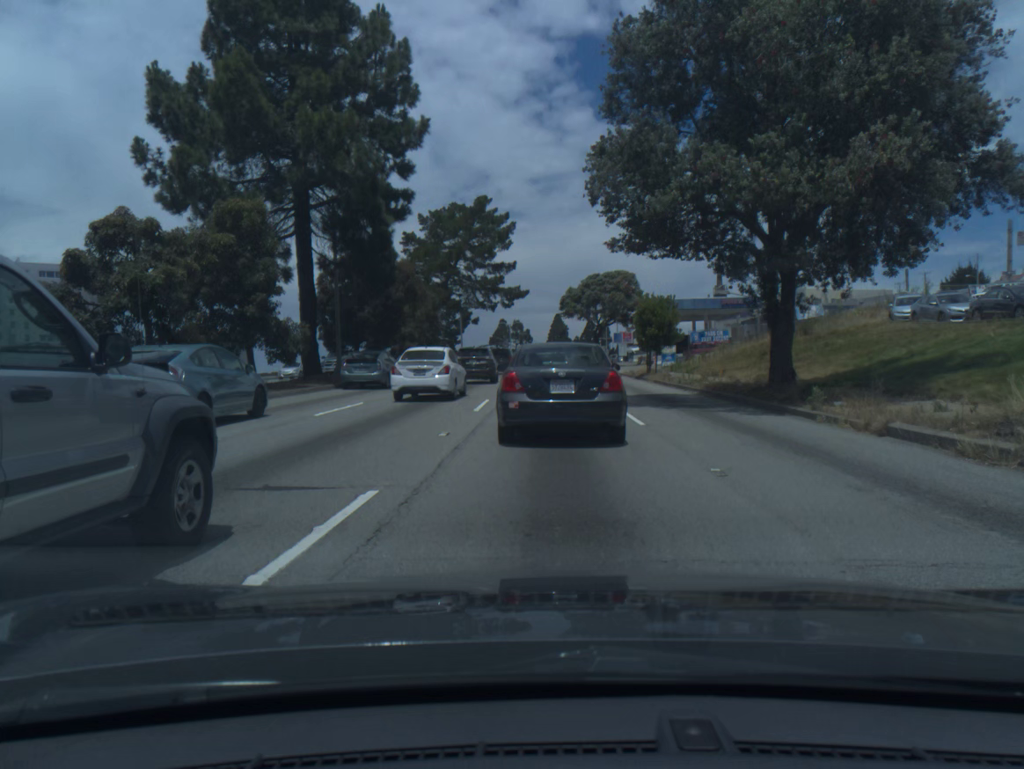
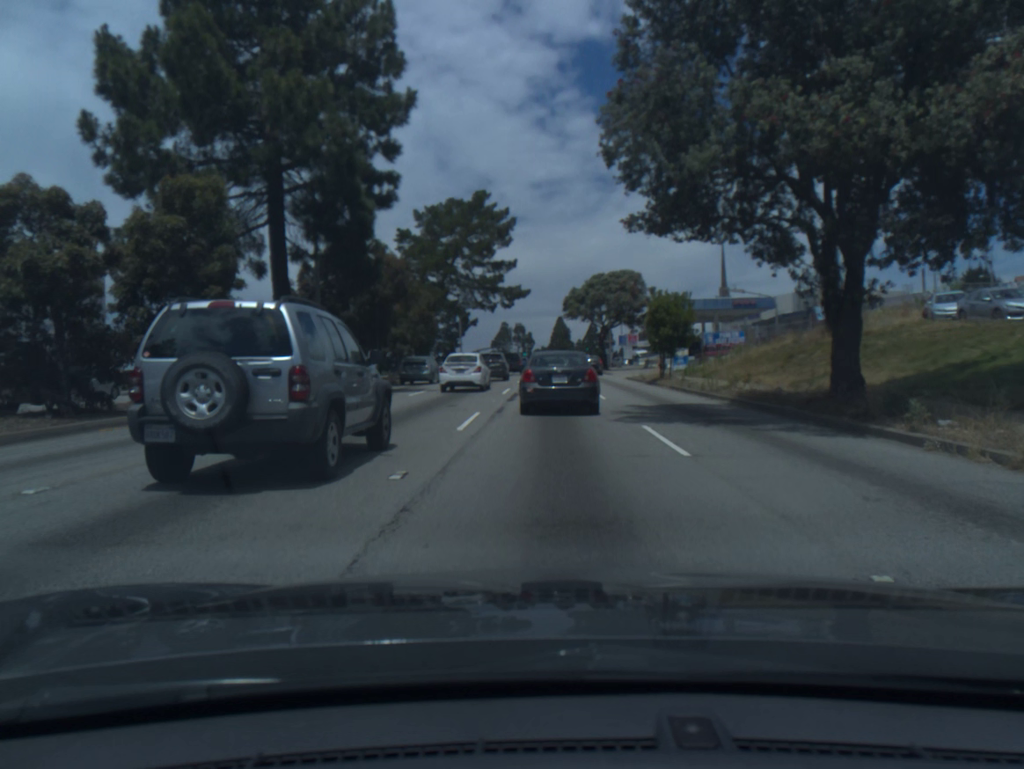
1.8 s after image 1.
(0.0, +3.8) m; +1°
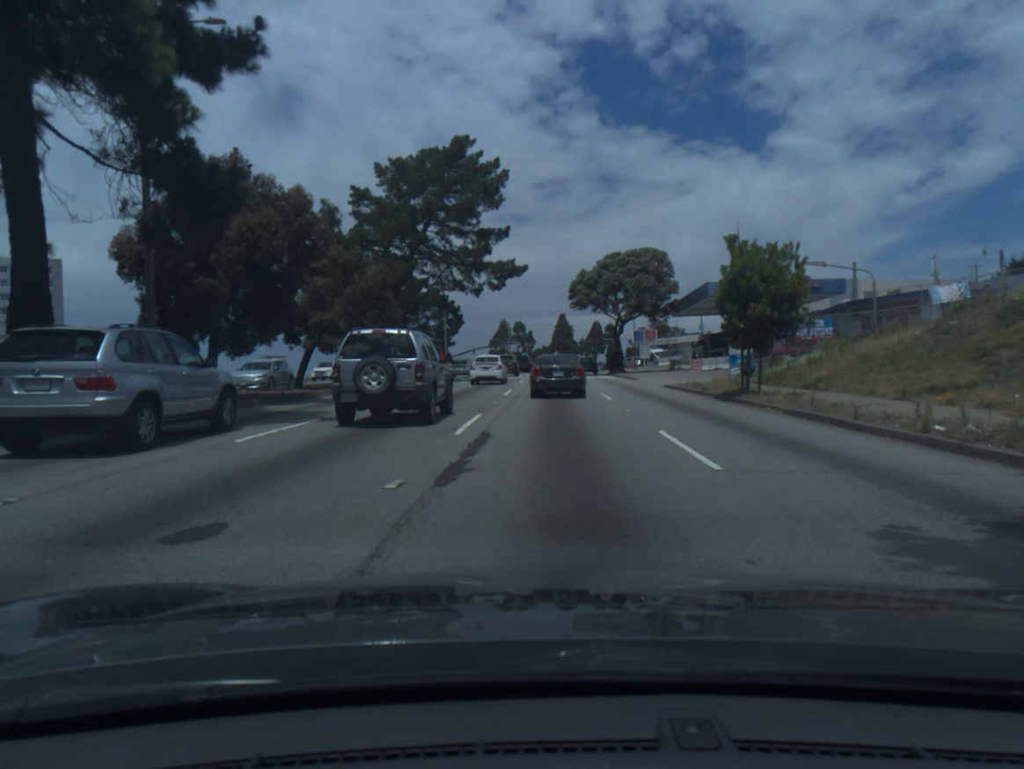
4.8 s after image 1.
(0.0, +15.1) m; 0°
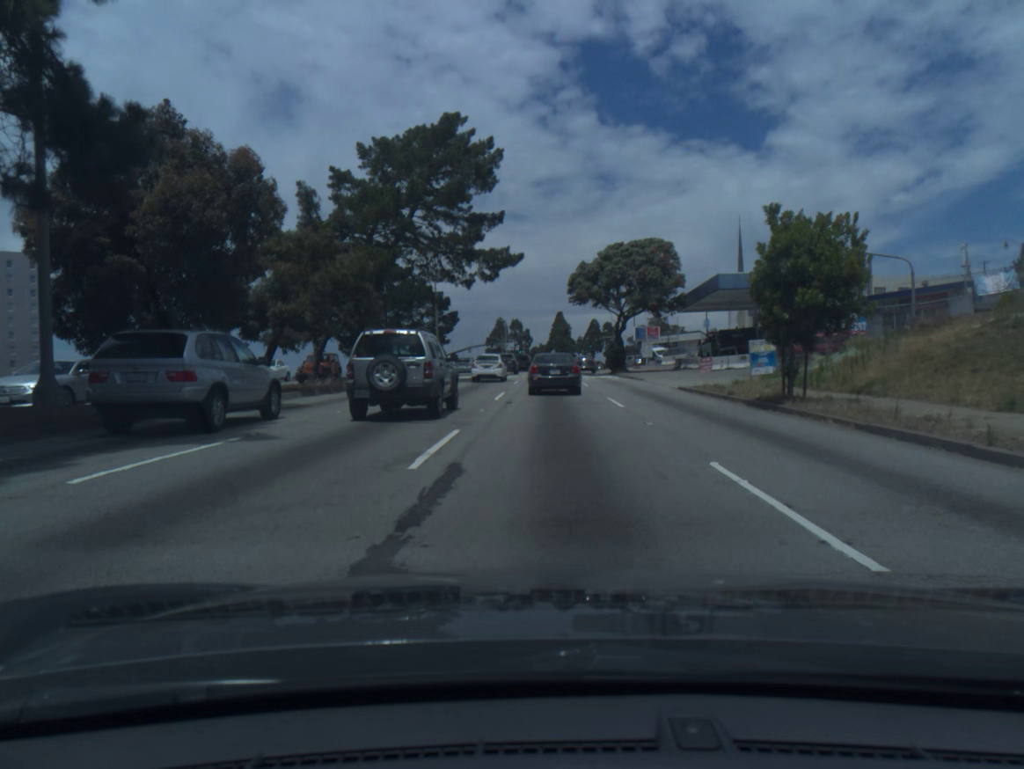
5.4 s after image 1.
(0.0, +4.1) m; 0°
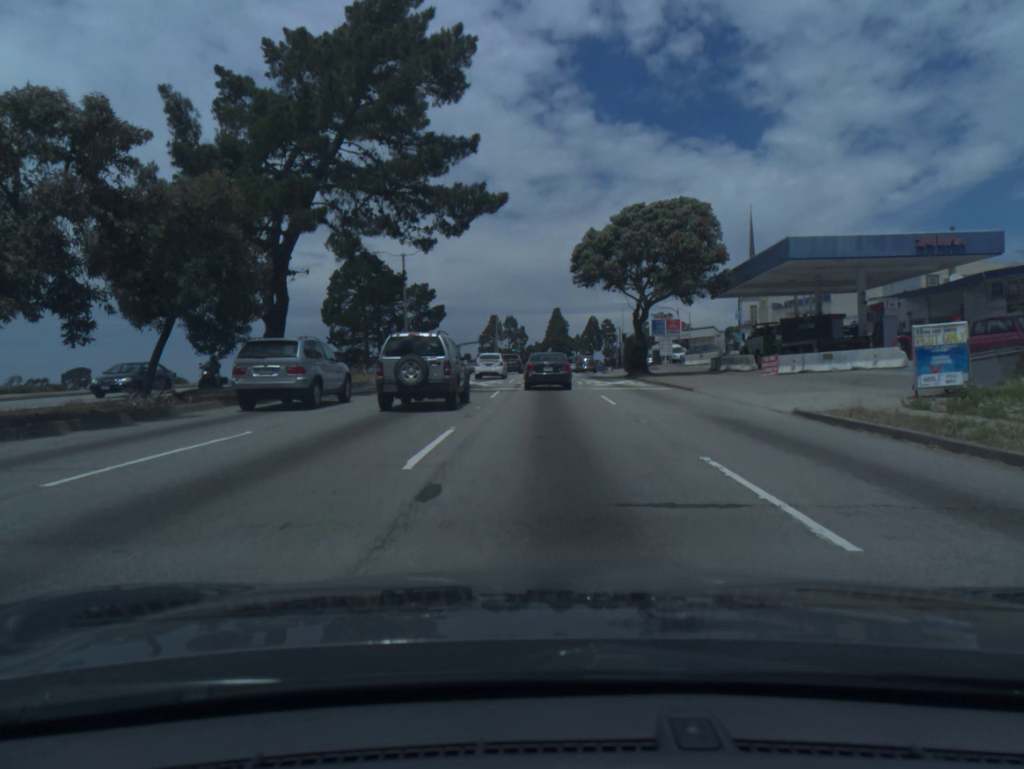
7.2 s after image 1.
(0.0, +14.4) m; 0°
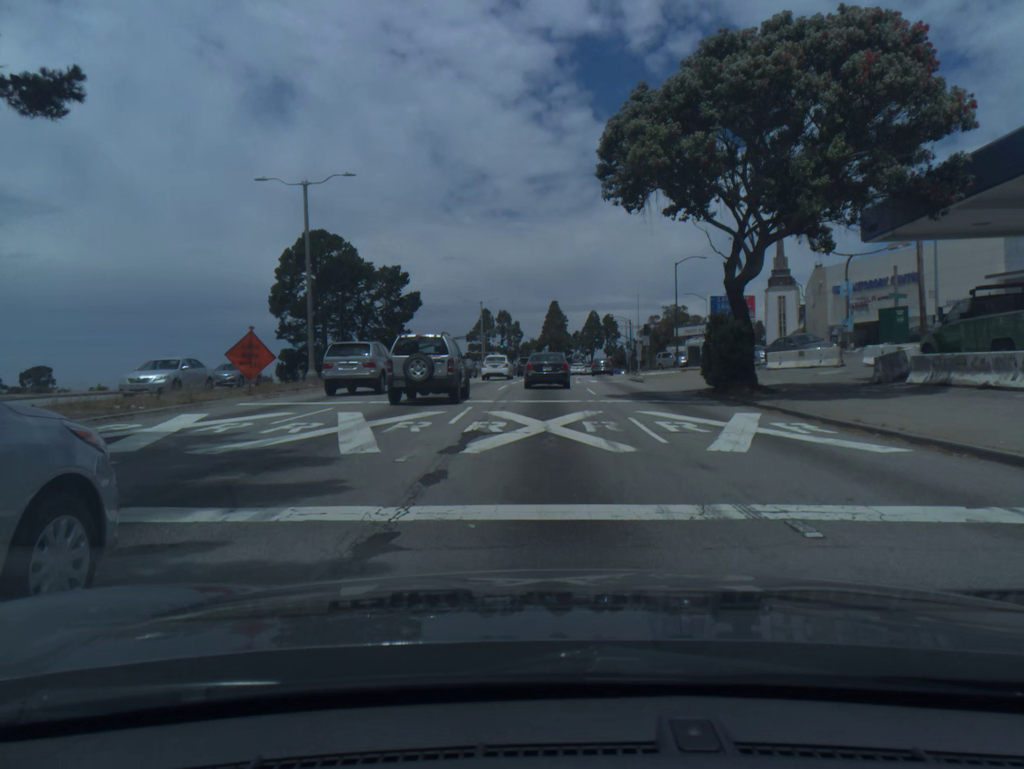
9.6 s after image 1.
(+0.1, +23.6) m; 0°
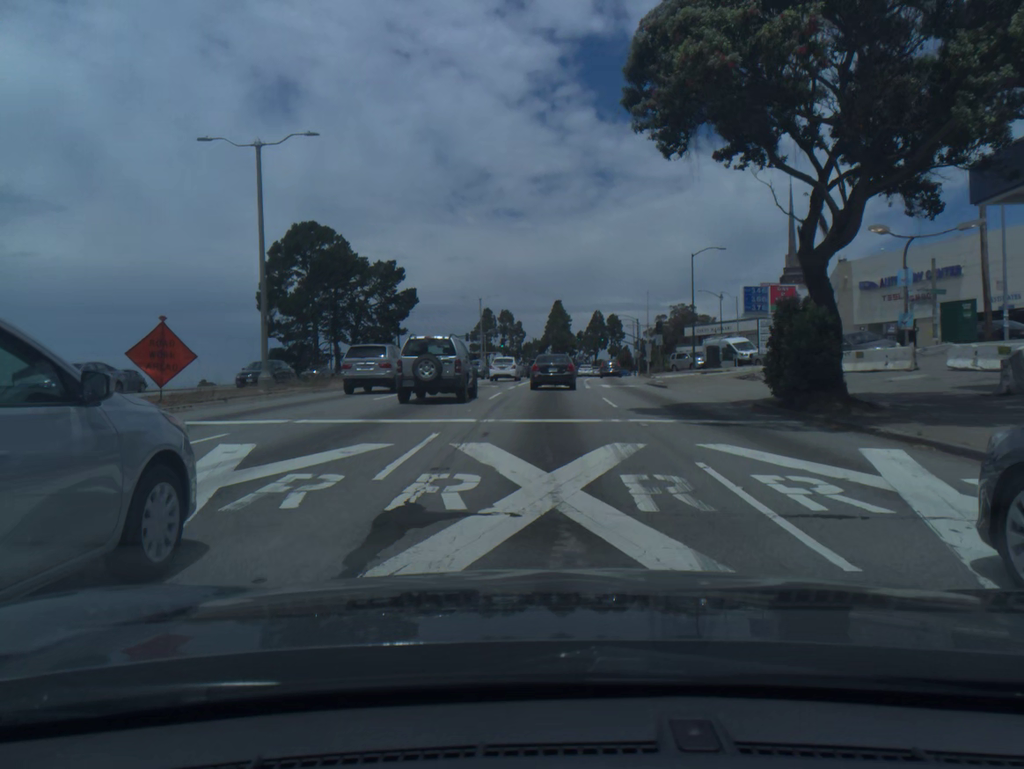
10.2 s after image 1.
(0.0, +6.4) m; 0°
